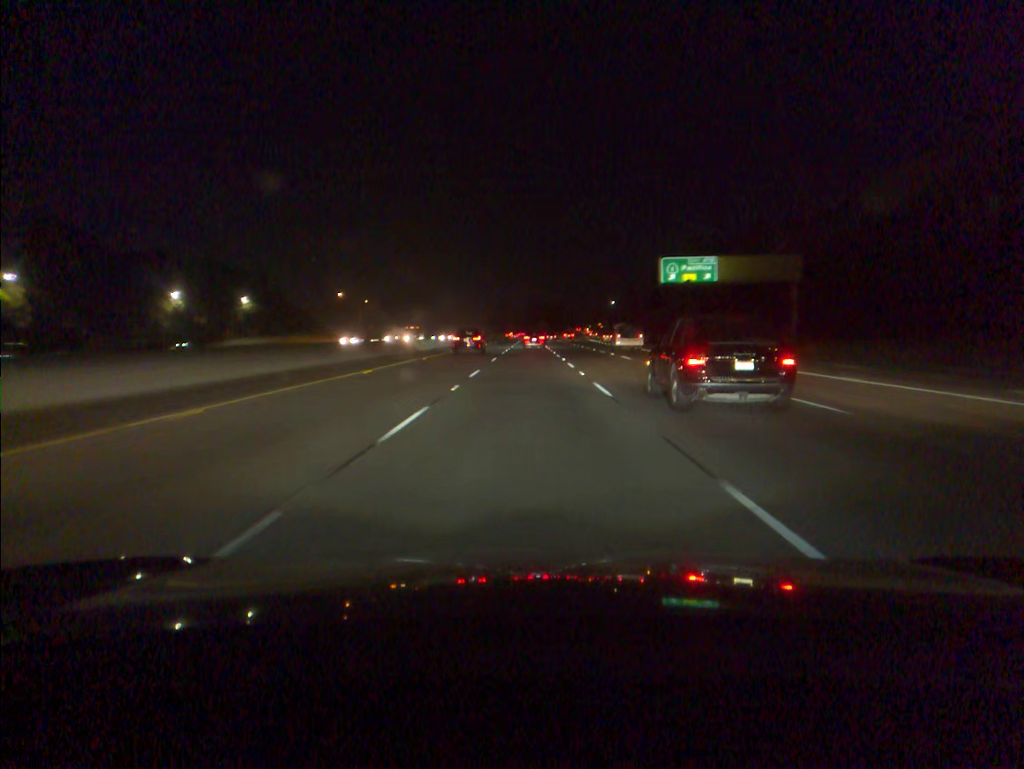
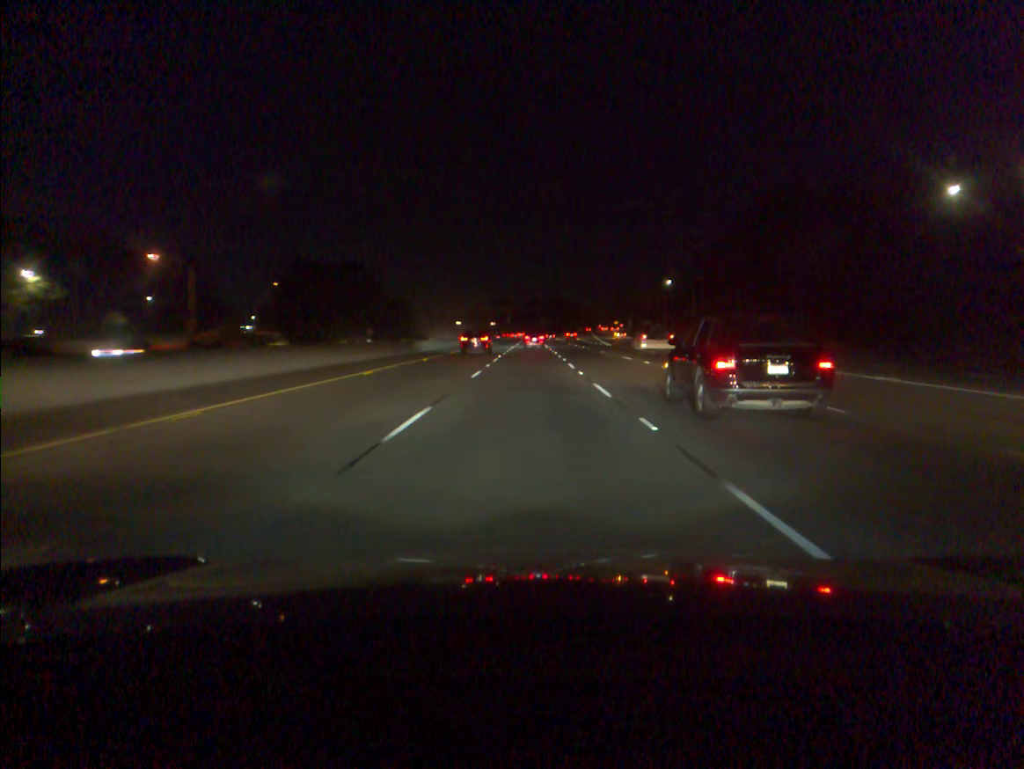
(-0.1, +87.7) m; 0°
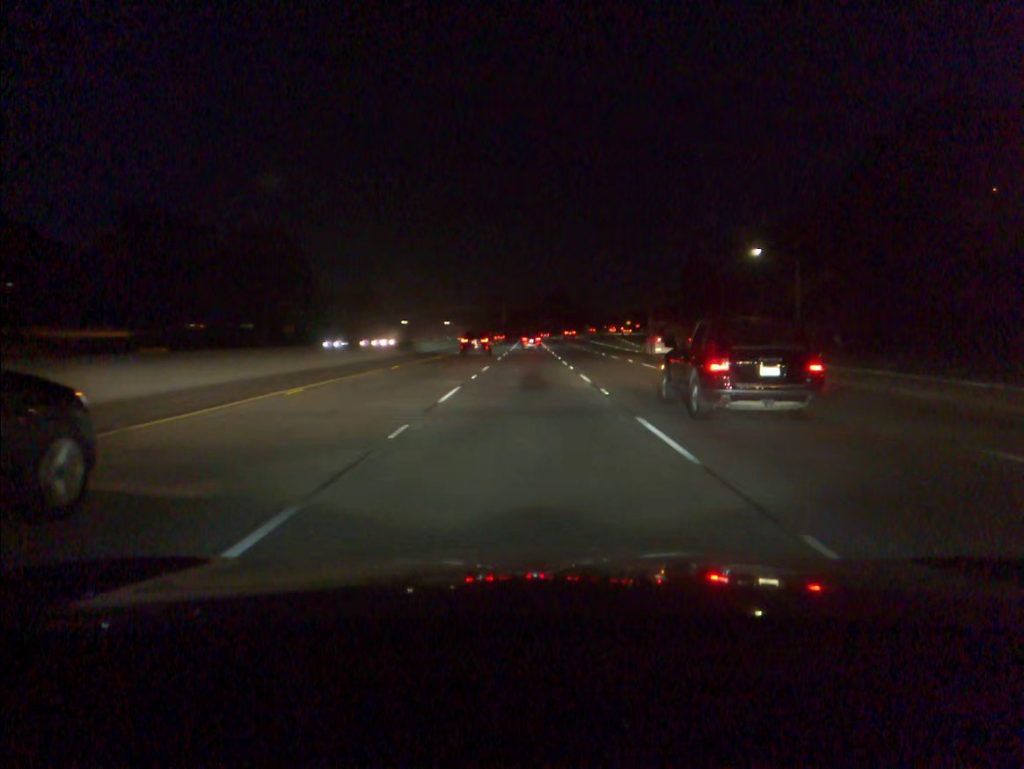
(0.0, +52.5) m; 0°
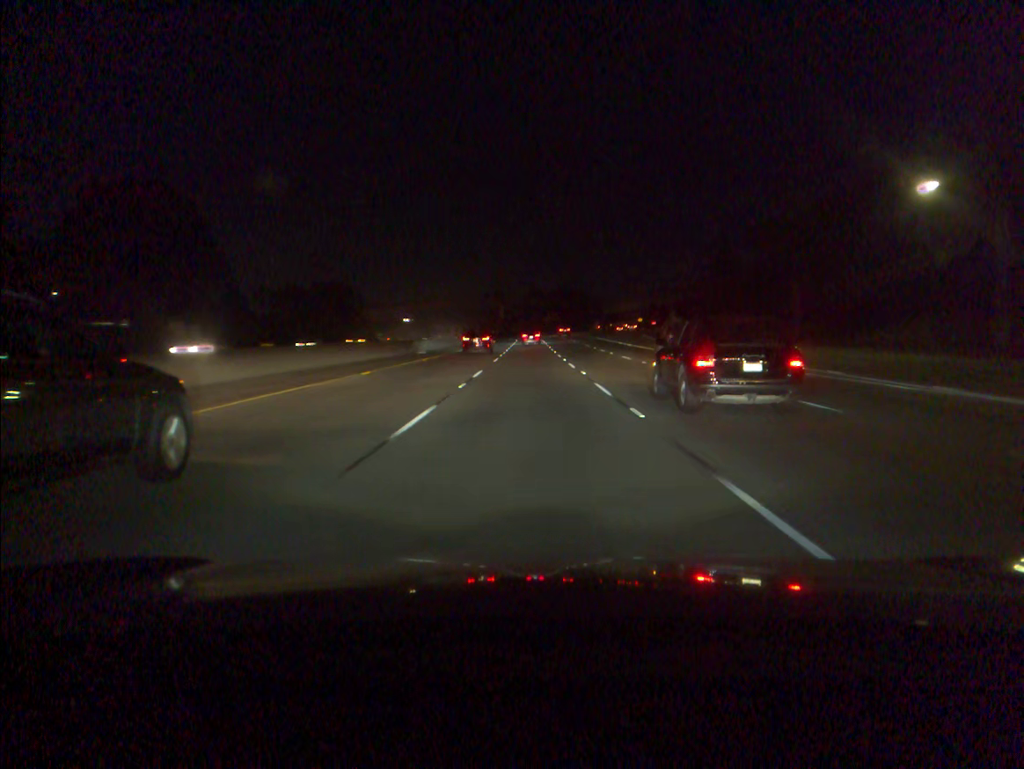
(0.0, +34.9) m; 0°
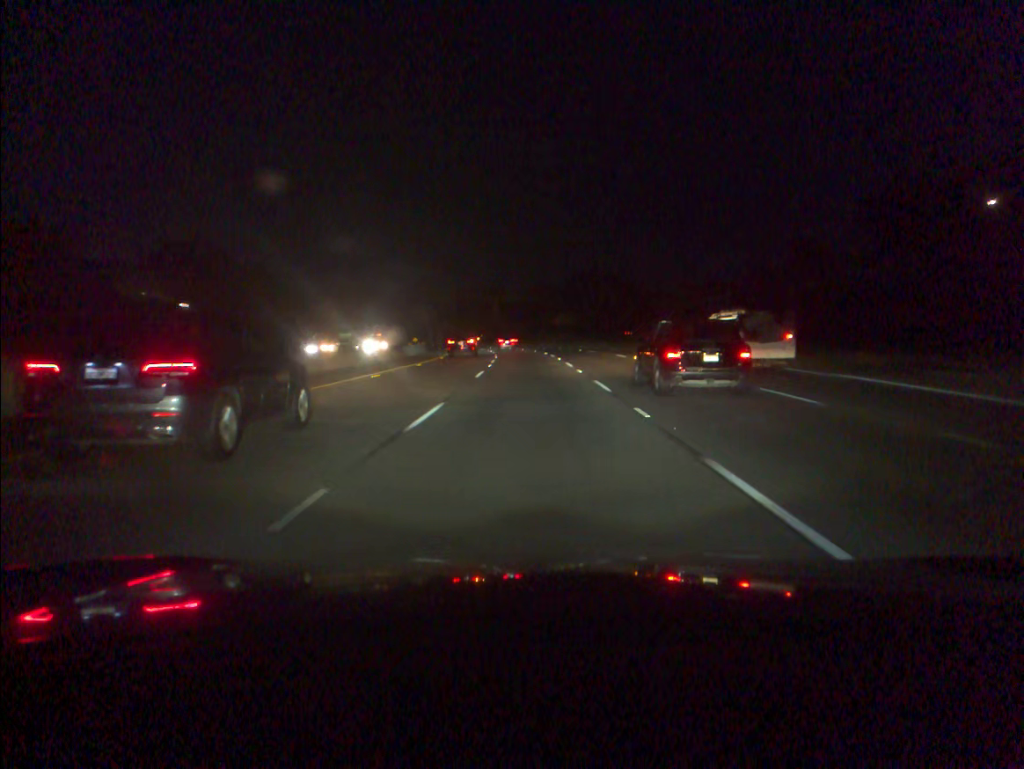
(0.0, +86.7) m; 0°
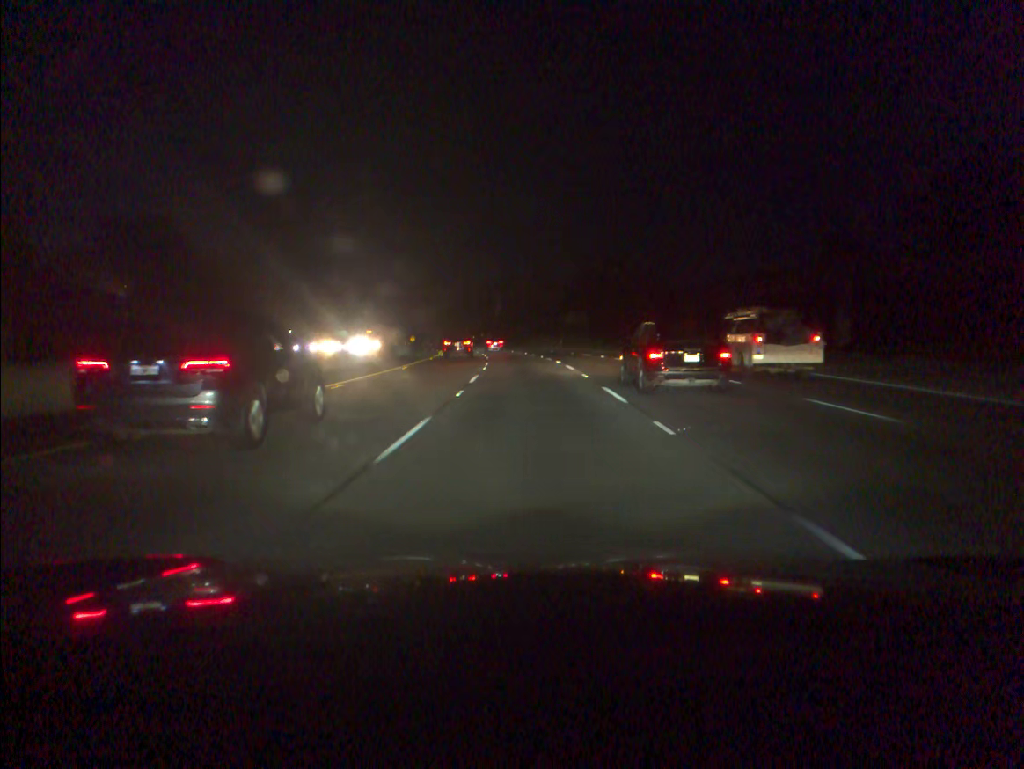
(0.0, +17.3) m; 0°
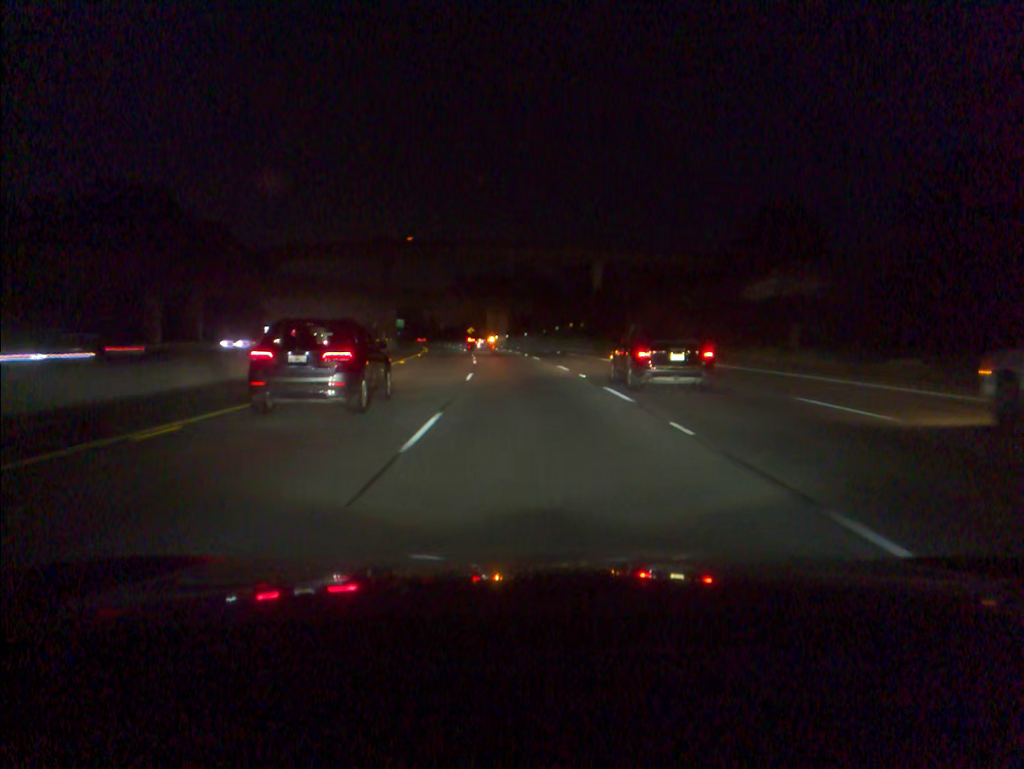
(-4.2, +86.9) m; -7°
